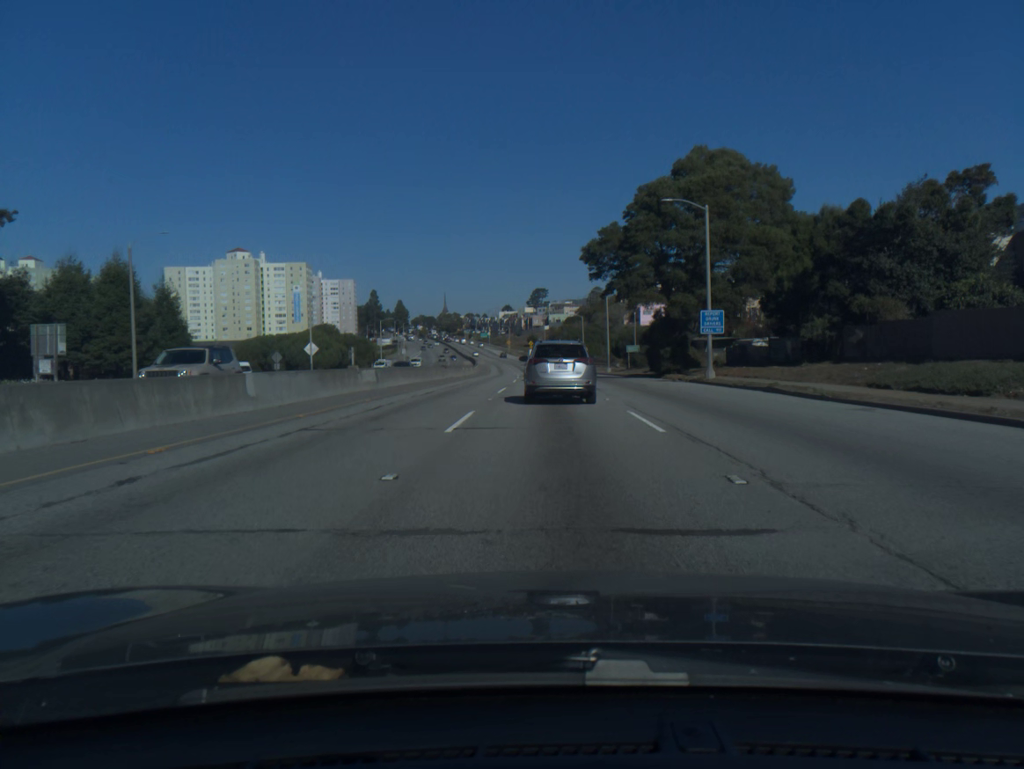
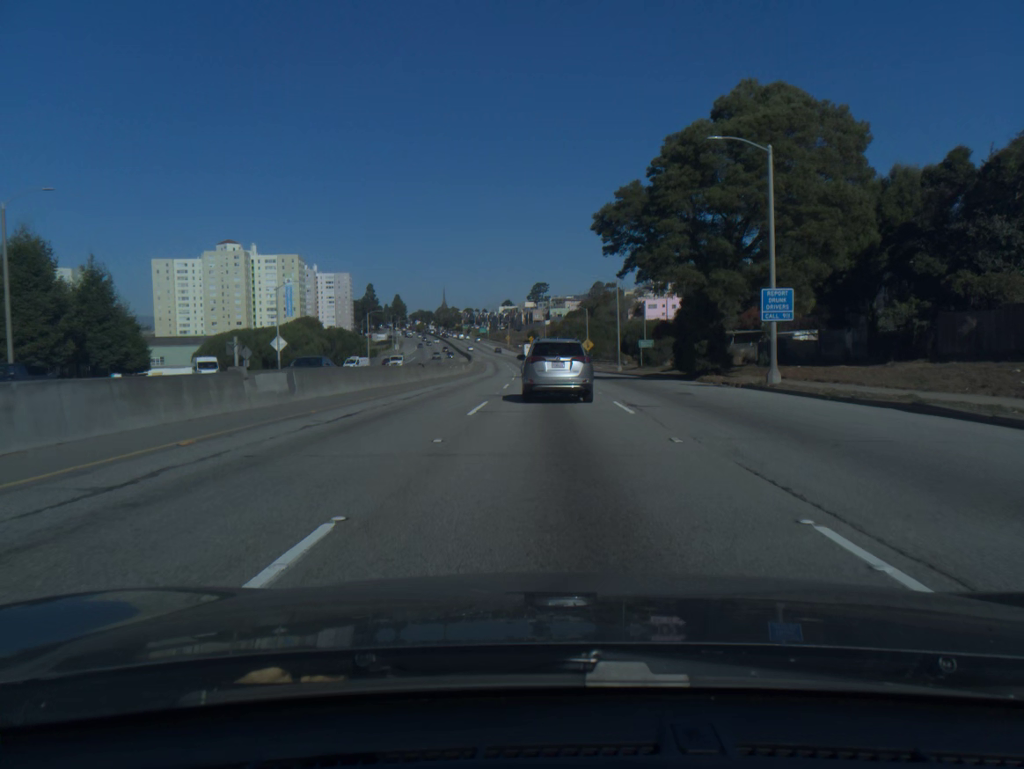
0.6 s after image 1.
(0.0, +11.3) m; 0°
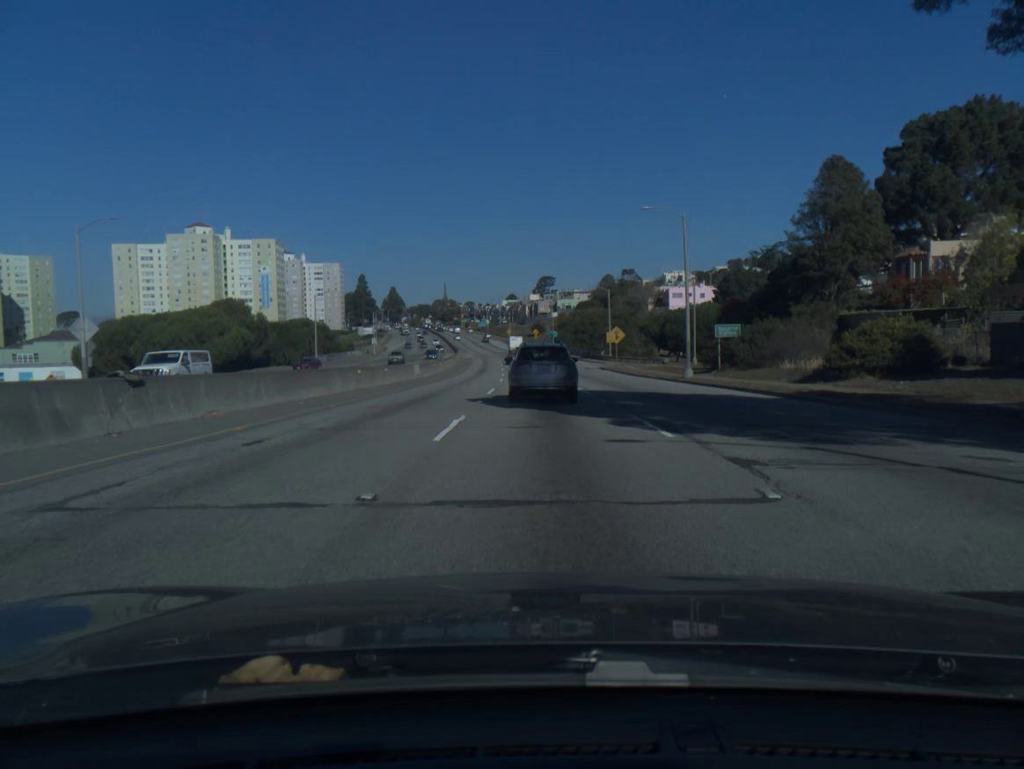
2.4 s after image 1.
(-0.1, +34.0) m; 0°
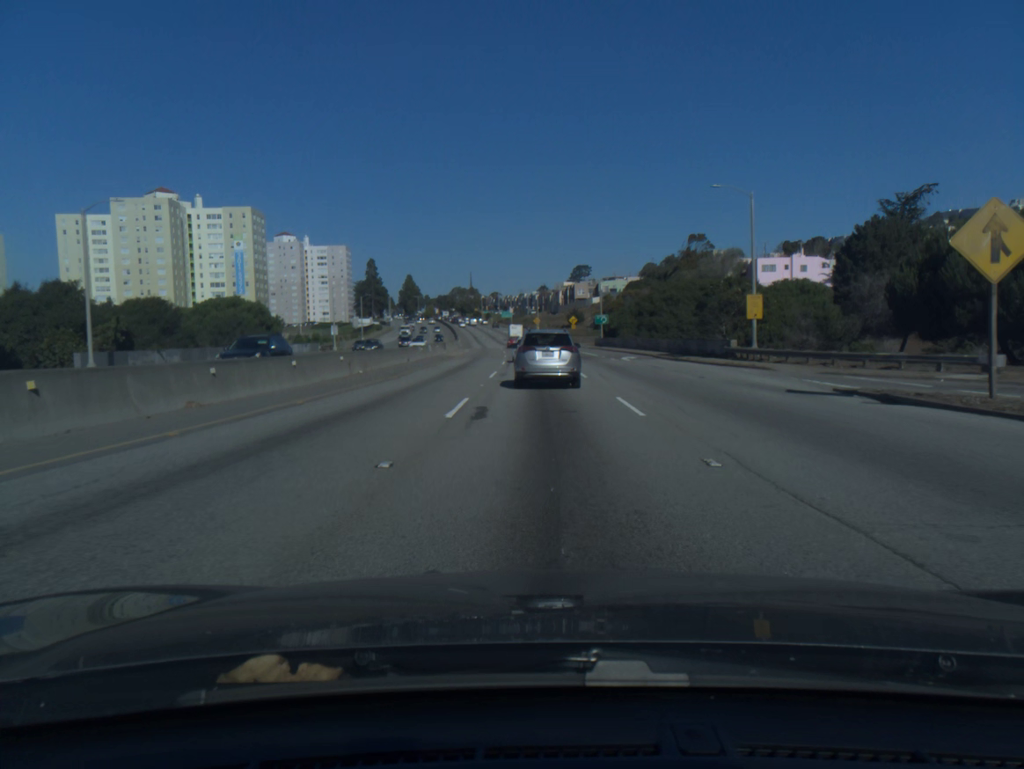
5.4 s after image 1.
(-1.3, +57.2) m; -2°
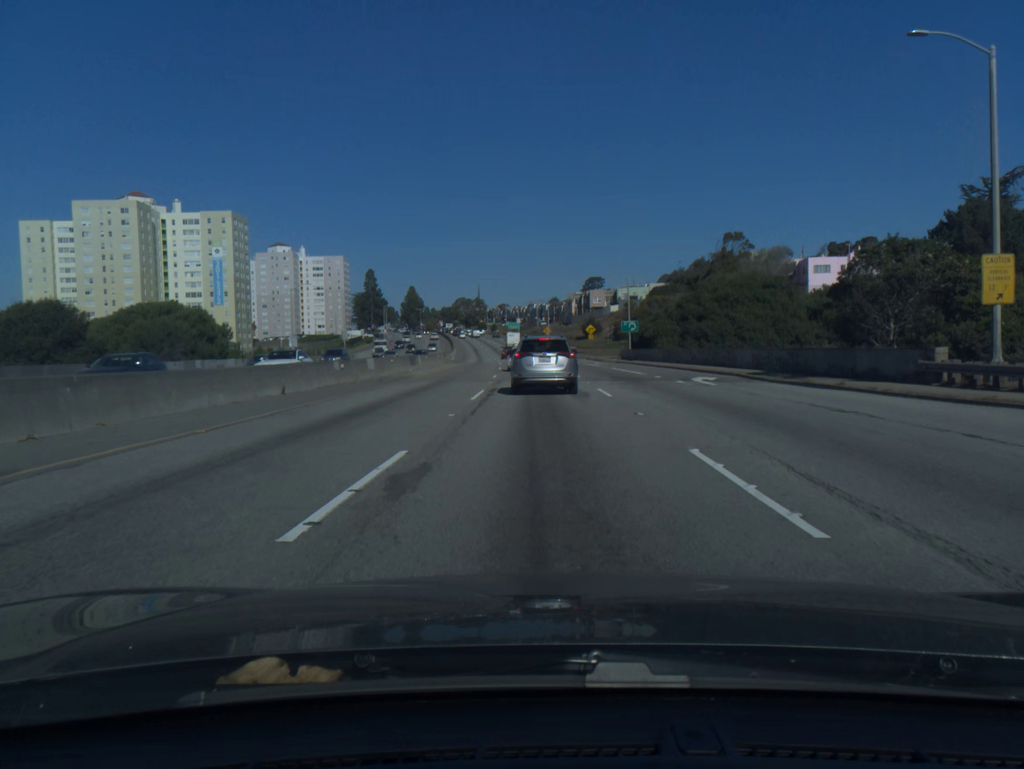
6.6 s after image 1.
(-0.1, +22.9) m; -1°
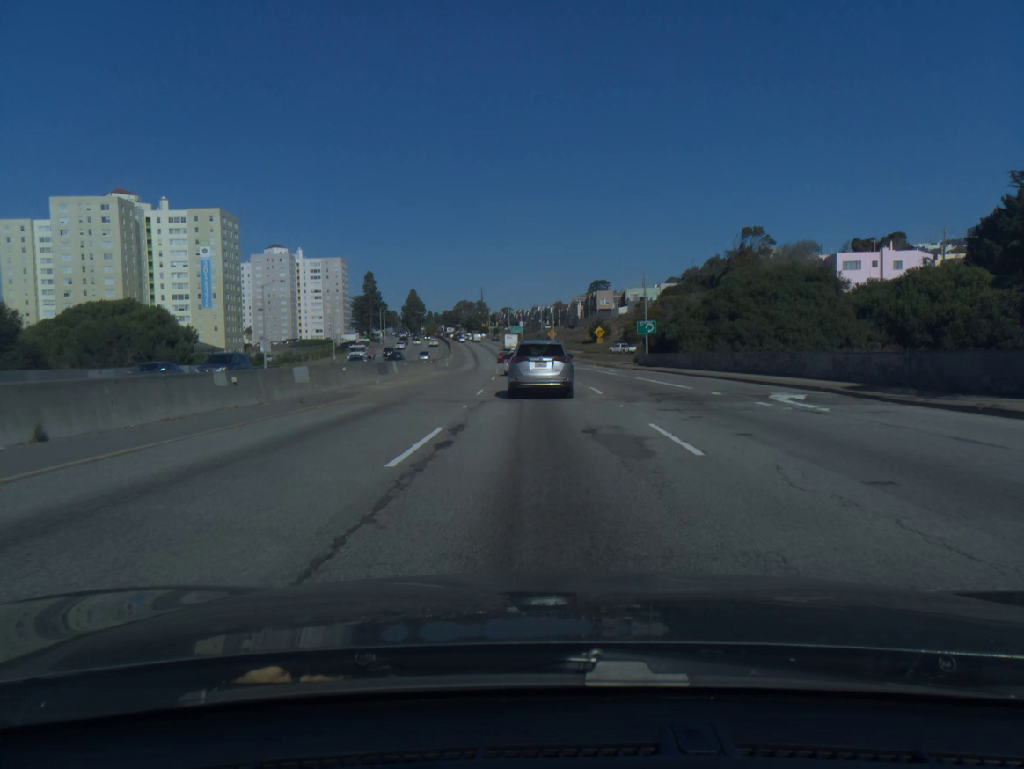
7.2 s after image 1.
(0.0, +11.0) m; 0°
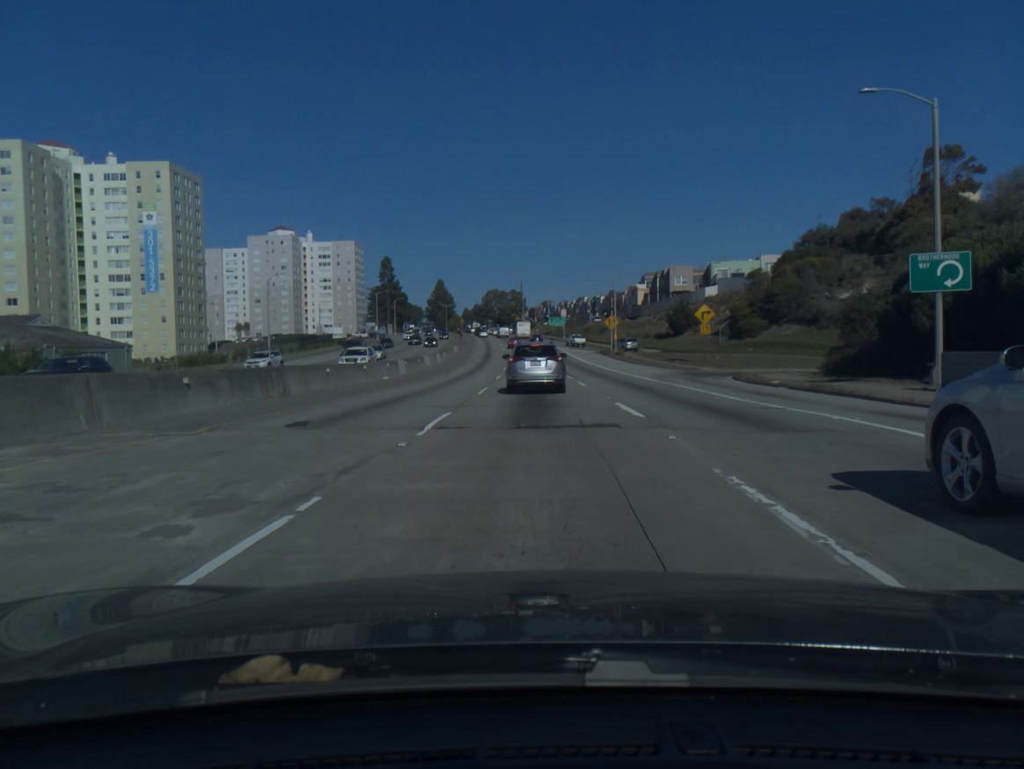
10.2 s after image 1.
(-1.0, +51.3) m; -3°
